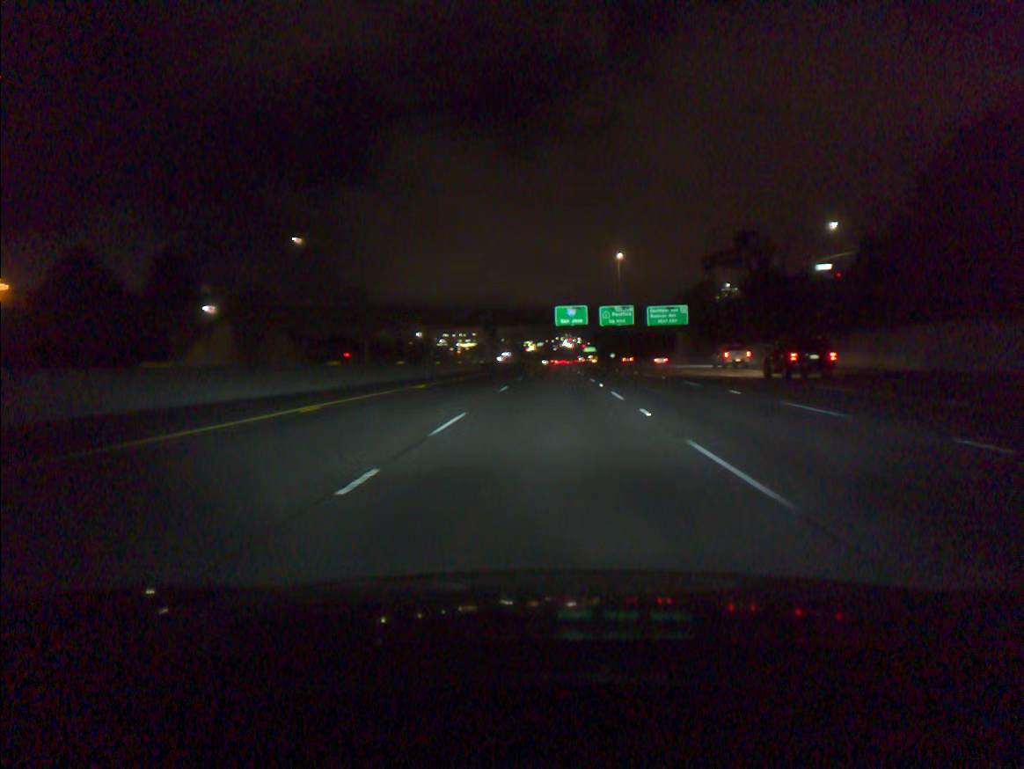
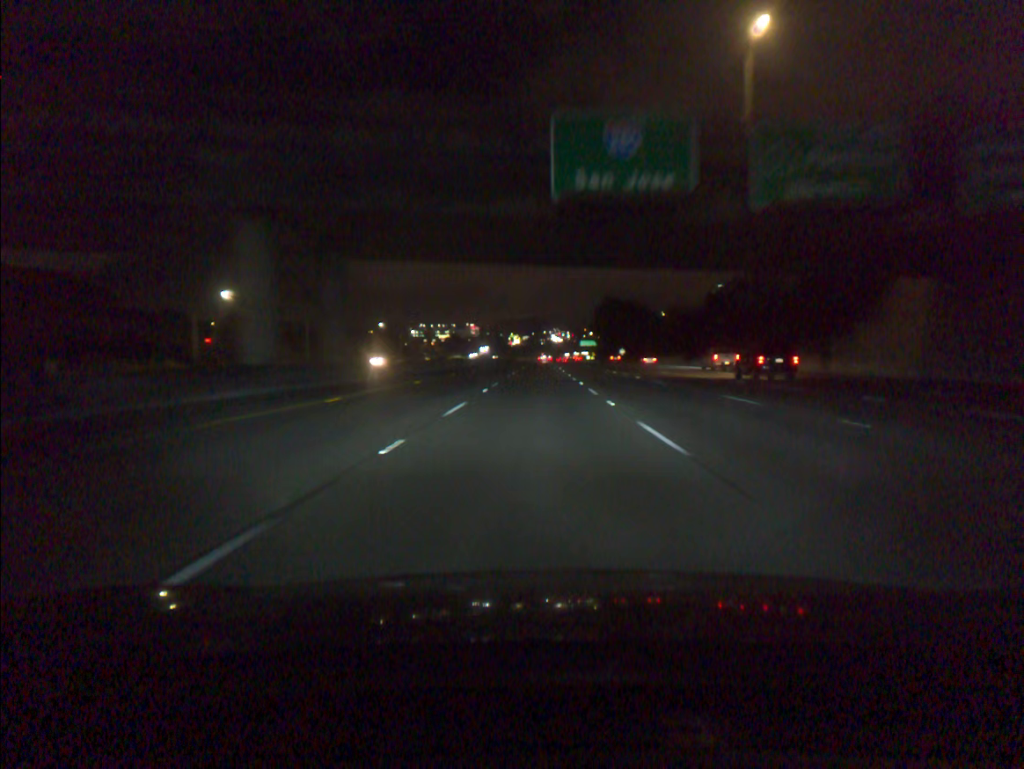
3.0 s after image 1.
(+1.7, +84.3) m; +1°
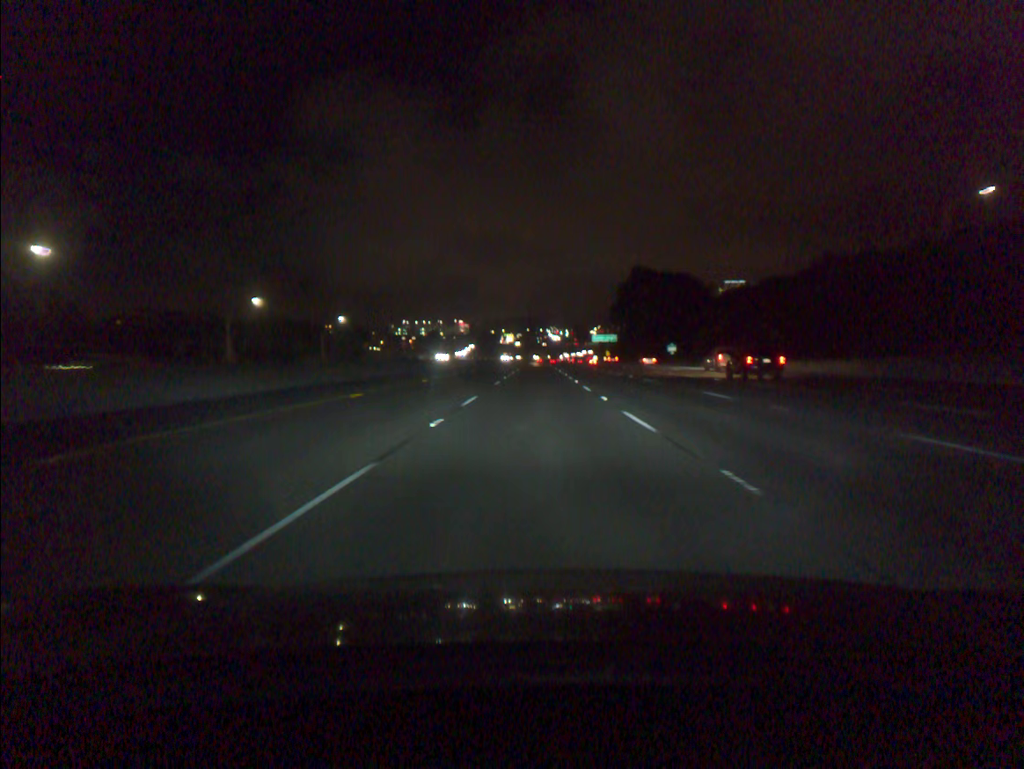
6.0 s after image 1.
(+0.1, +84.7) m; 0°
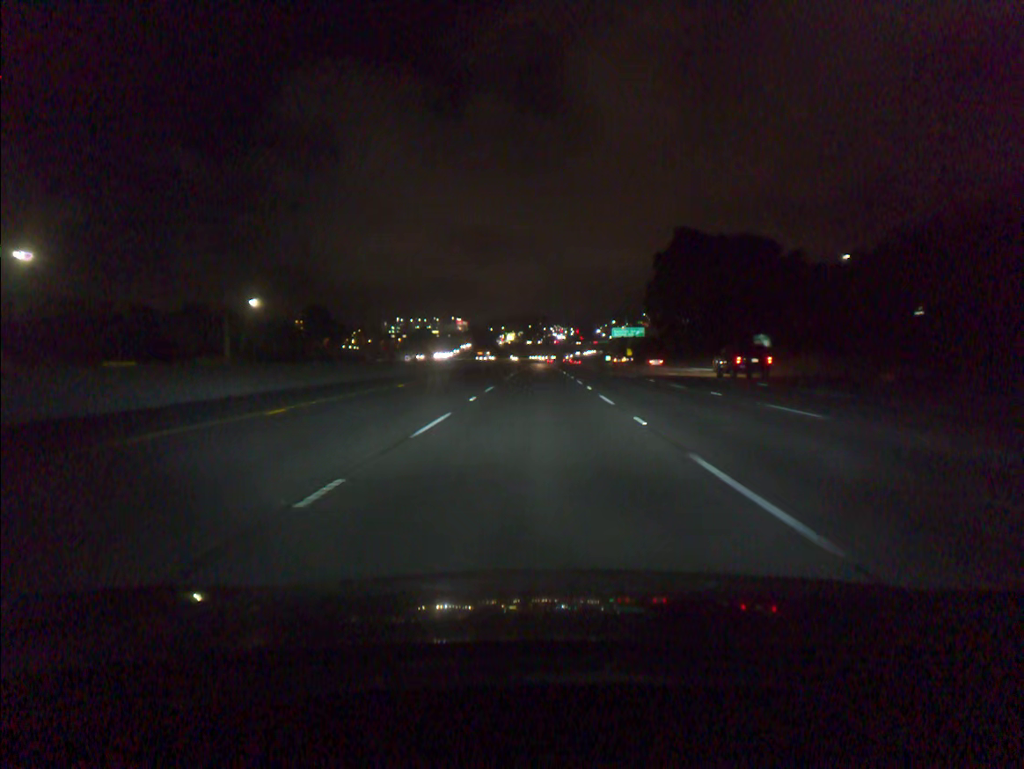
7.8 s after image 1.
(-0.1, +51.0) m; 0°
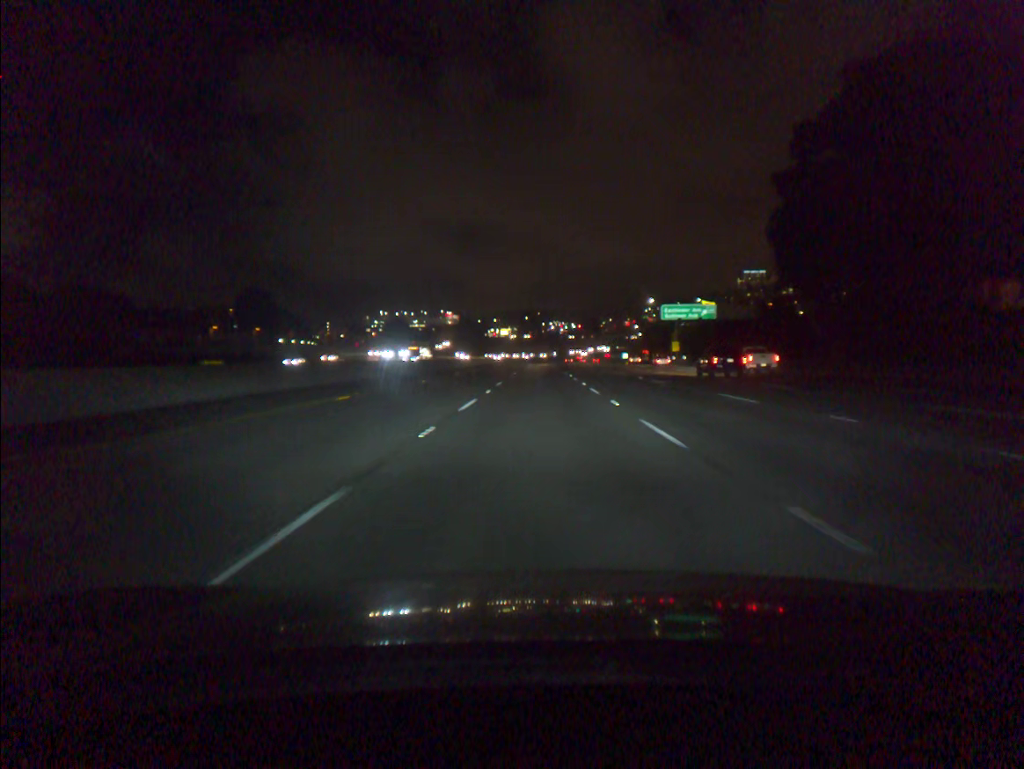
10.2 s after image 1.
(-0.1, +68.0) m; 0°
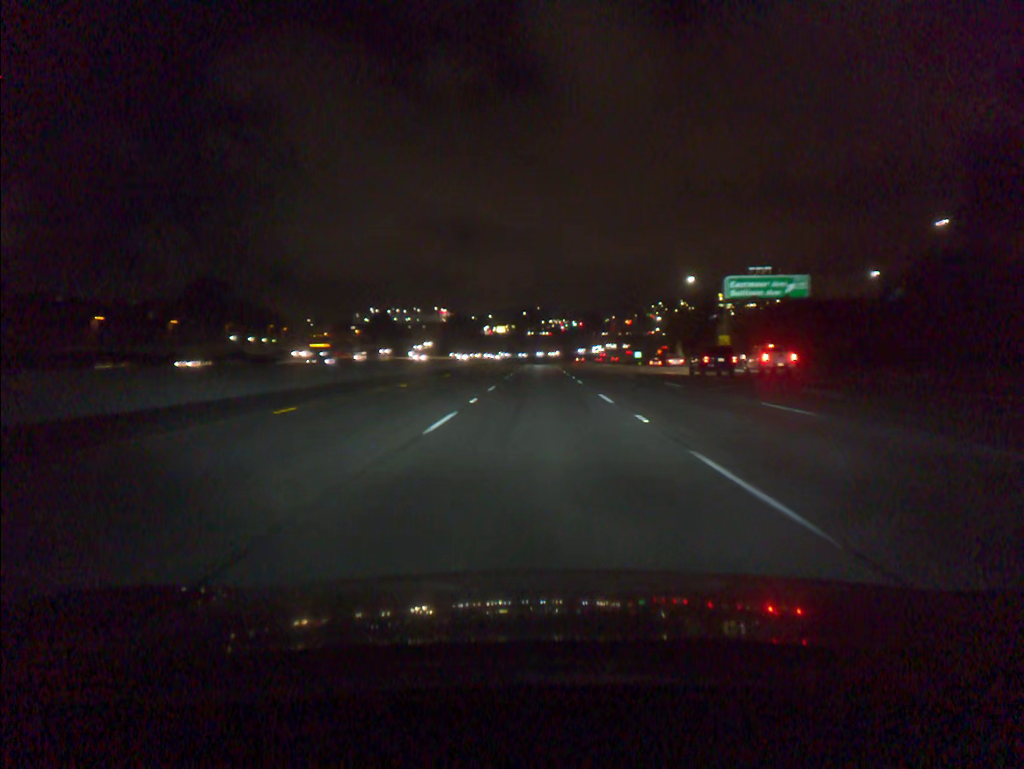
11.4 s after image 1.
(0.0, +34.1) m; 0°
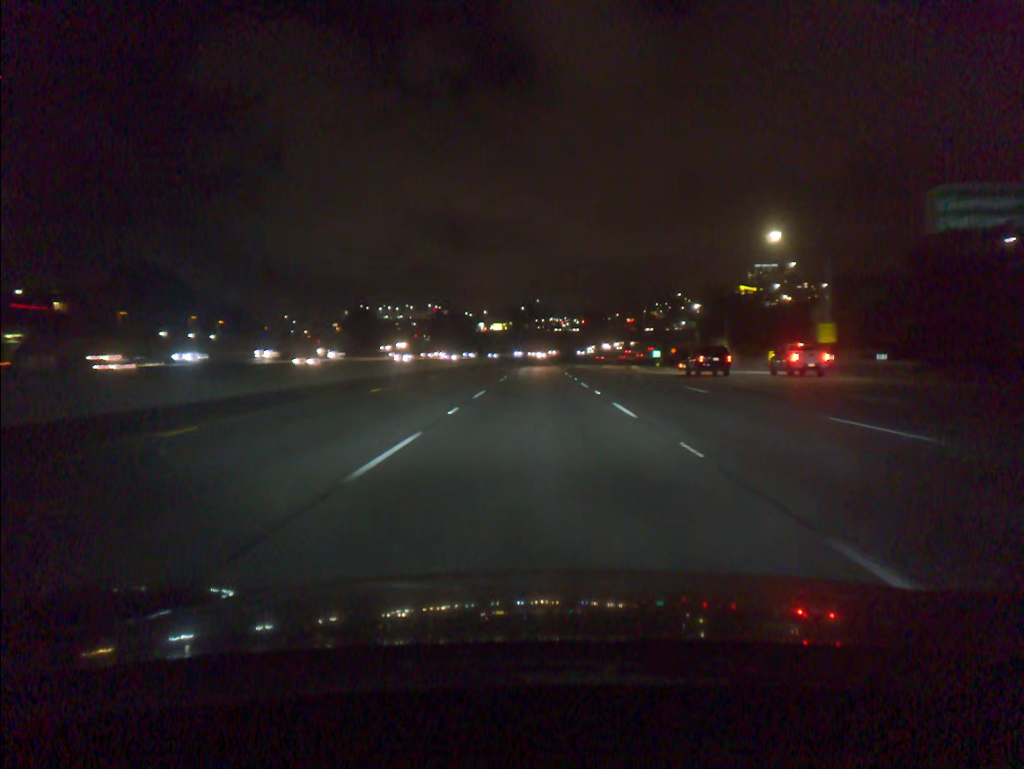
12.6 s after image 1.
(0.0, +34.1) m; 0°
